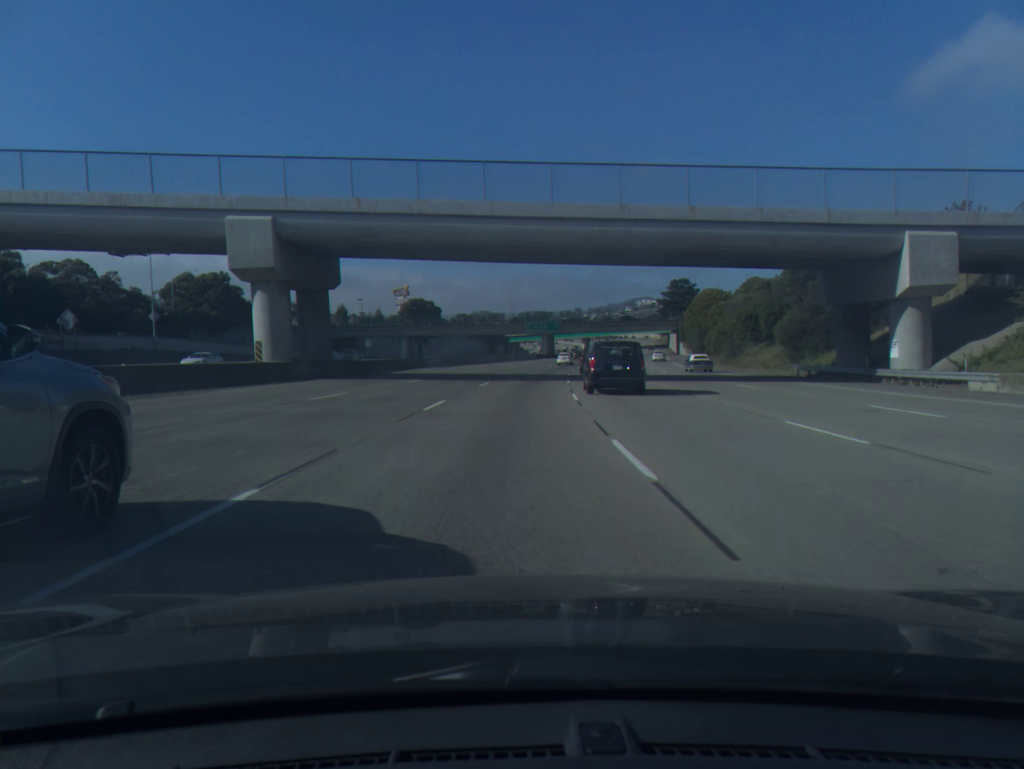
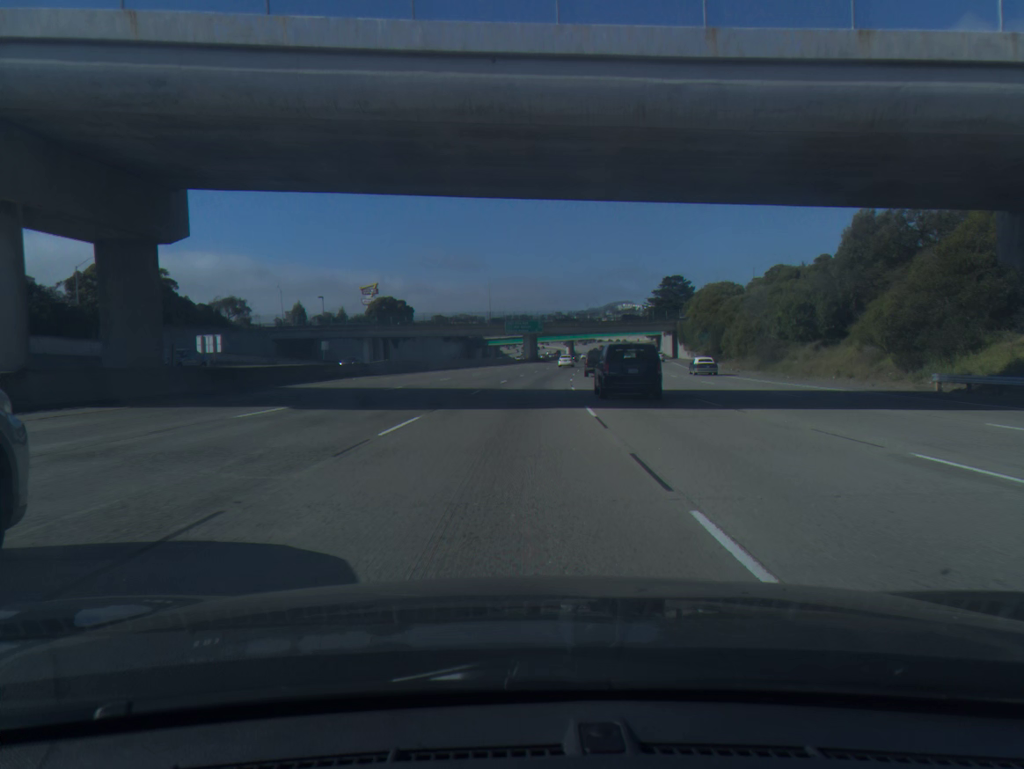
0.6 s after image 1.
(+0.3, +19.7) m; +1°
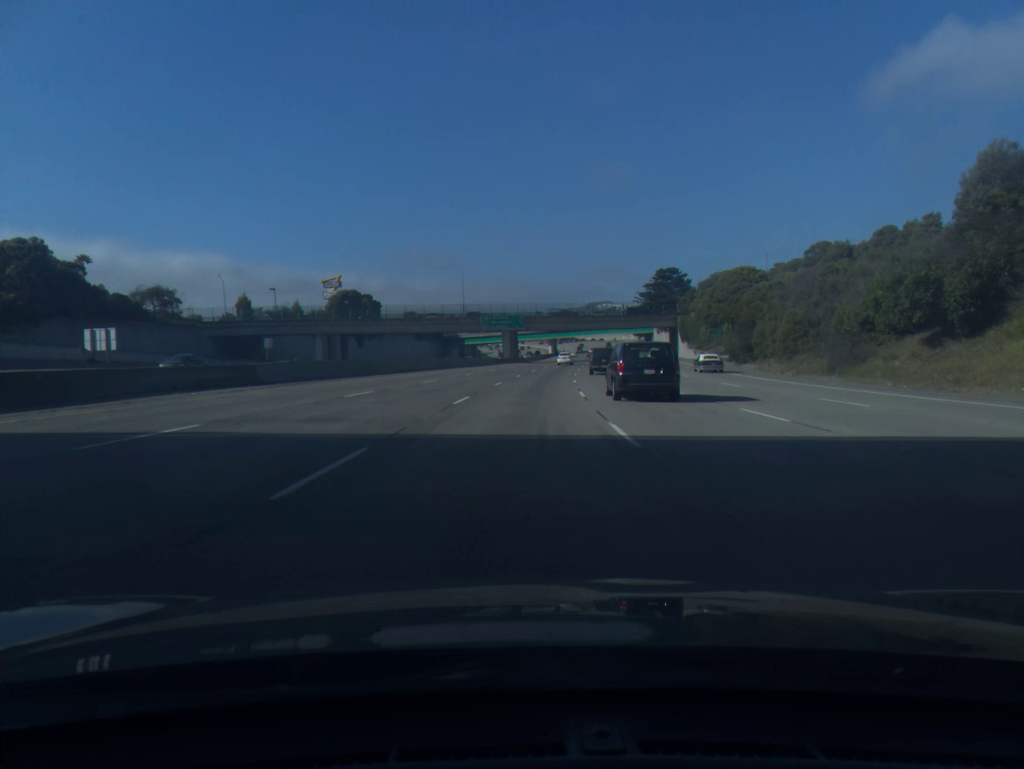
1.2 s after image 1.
(+0.2, +19.9) m; +1°
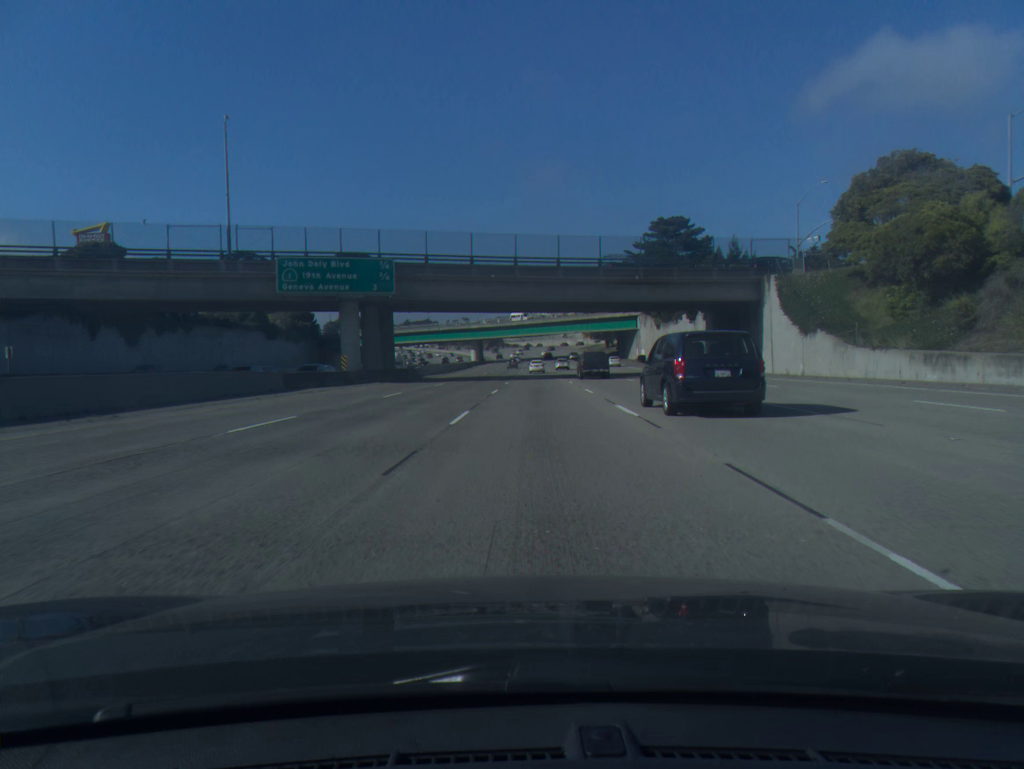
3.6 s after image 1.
(+4.4, +81.3) m; +5°
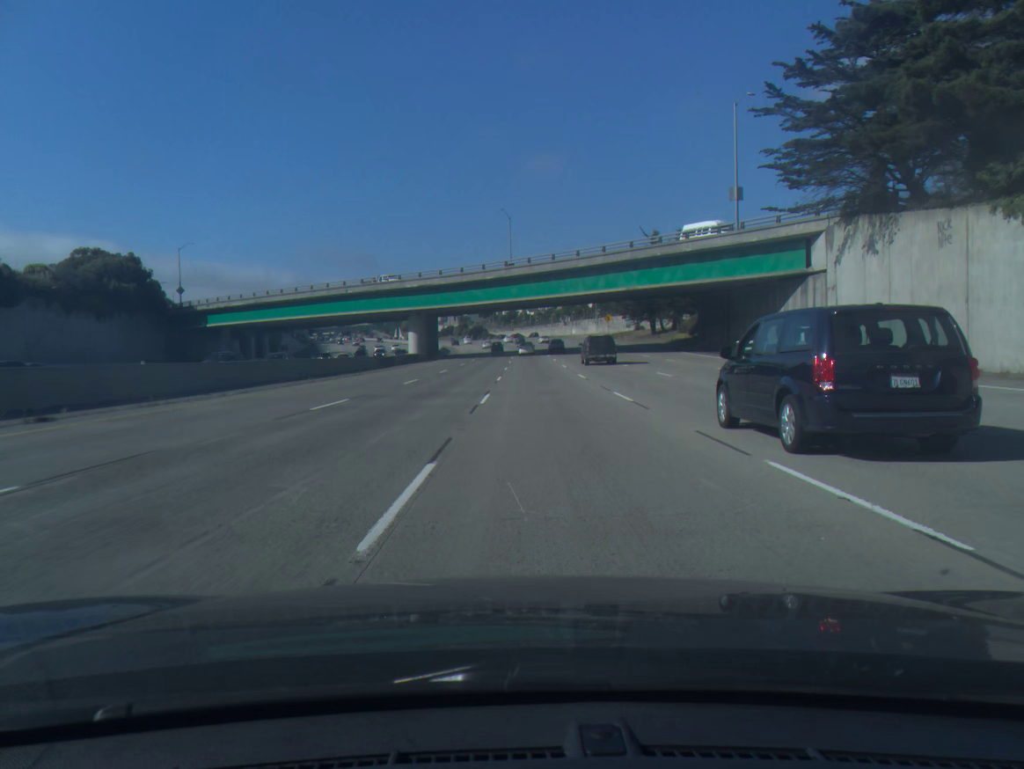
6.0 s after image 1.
(+0.9, +81.0) m; +1°
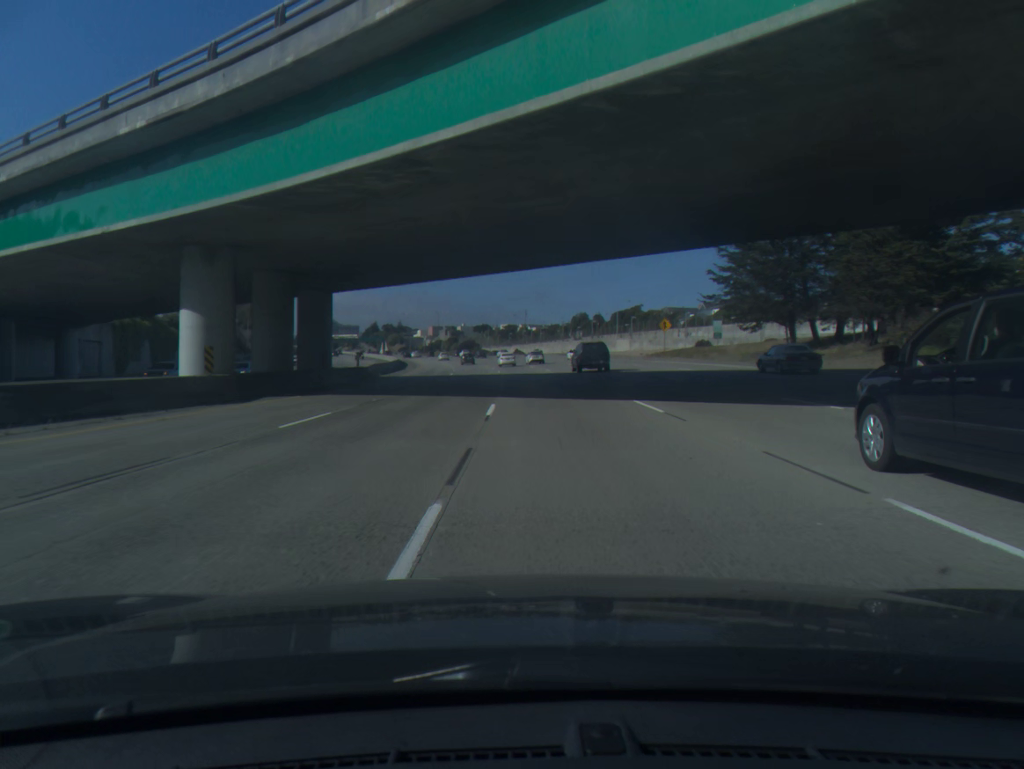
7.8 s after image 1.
(-0.1, +59.8) m; 0°
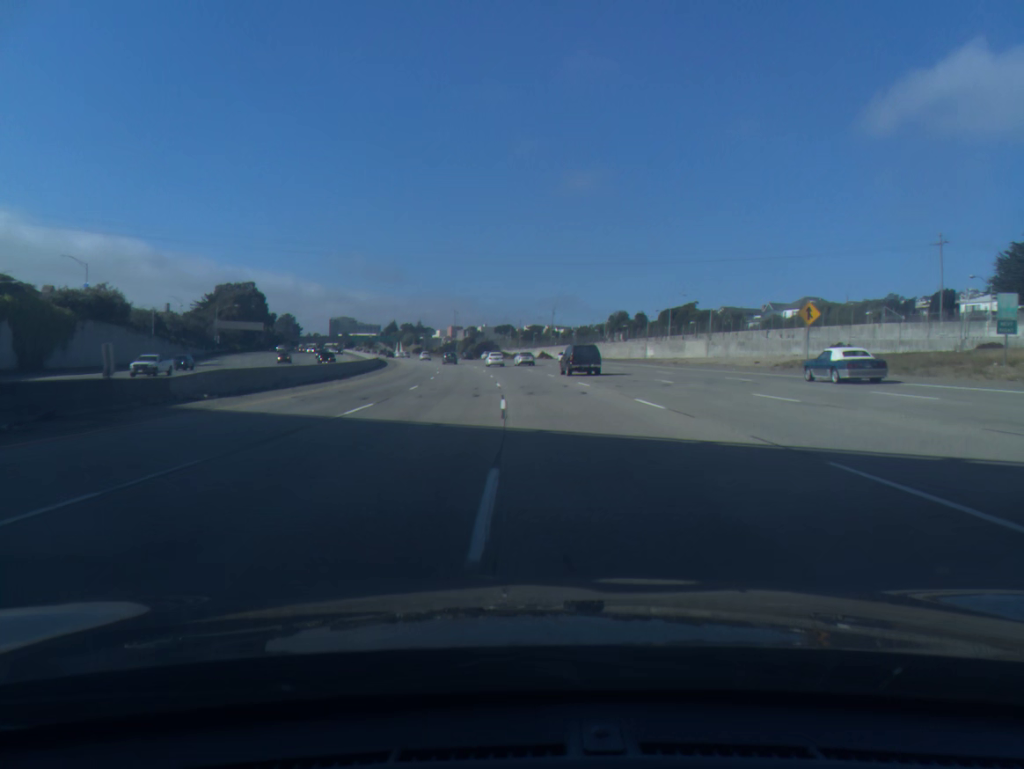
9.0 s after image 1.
(-0.5, +39.9) m; -2°
